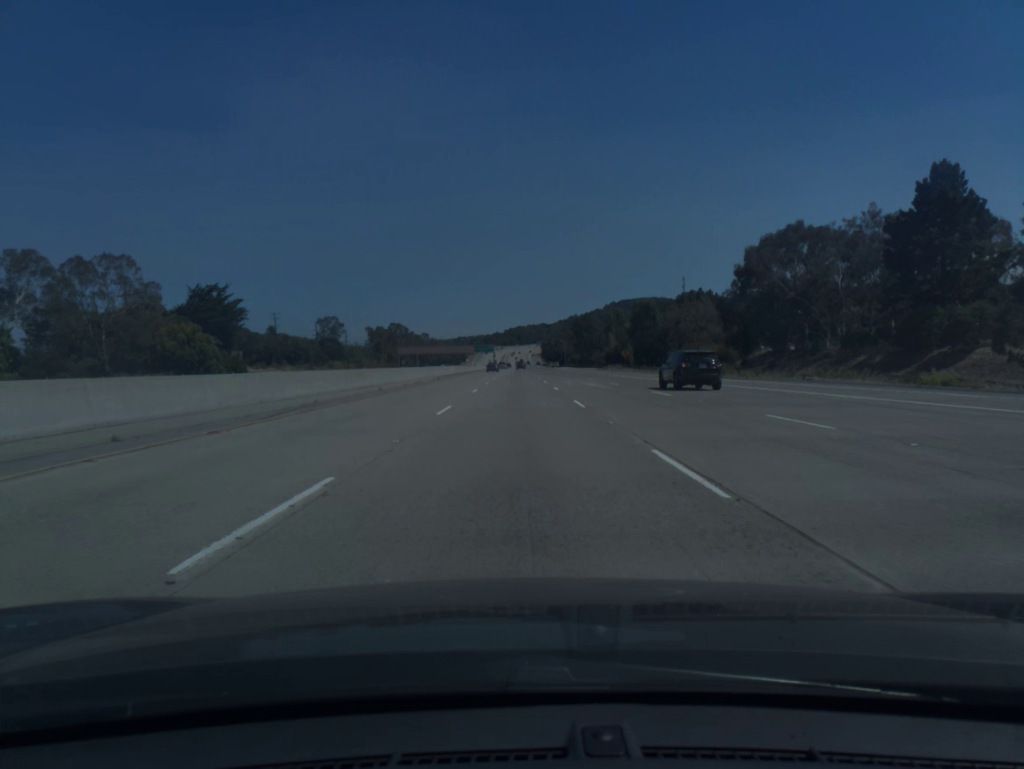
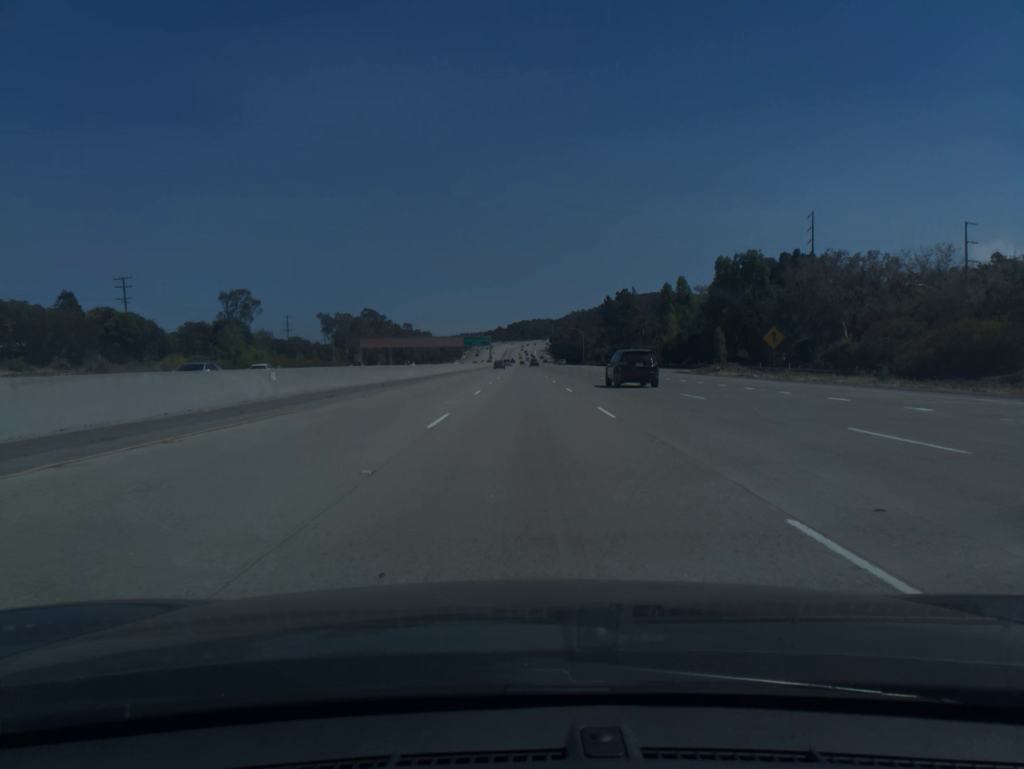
(-0.4, +75.6) m; 0°
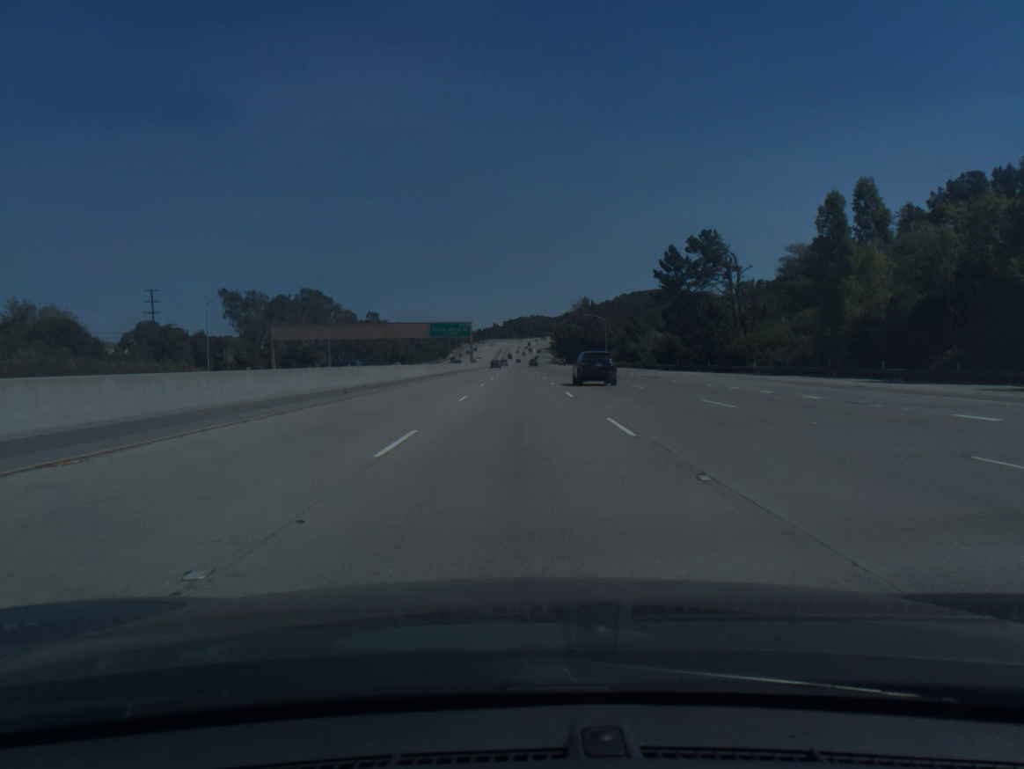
(+0.2, +75.6) m; 0°
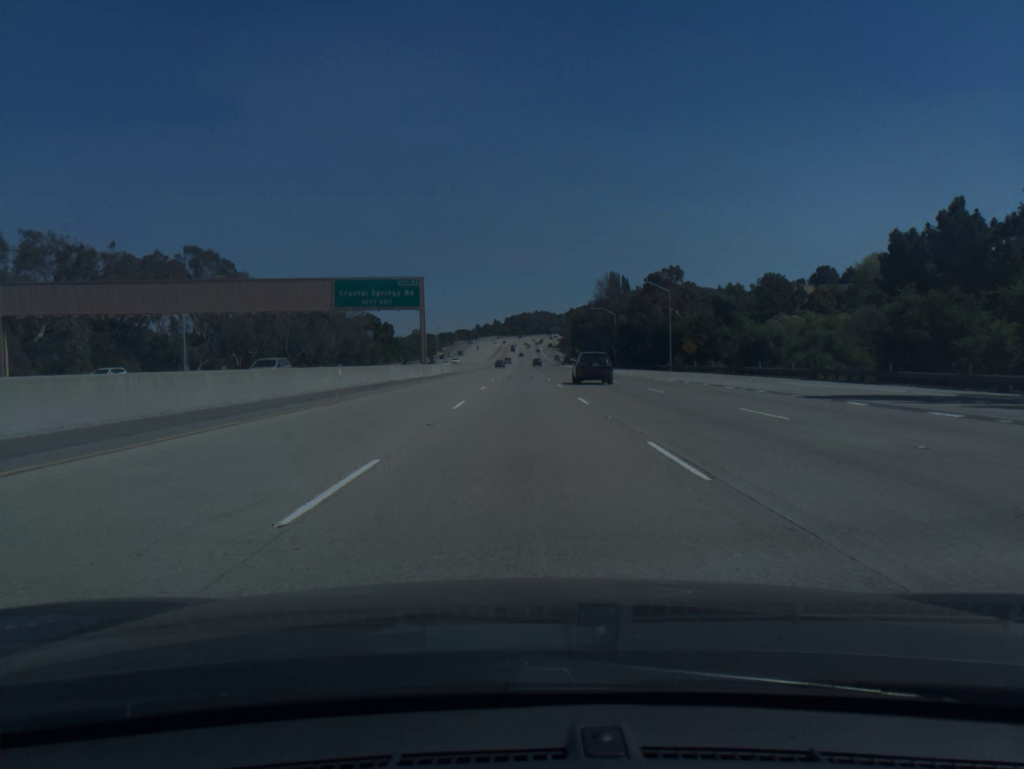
(-0.2, +75.4) m; 0°
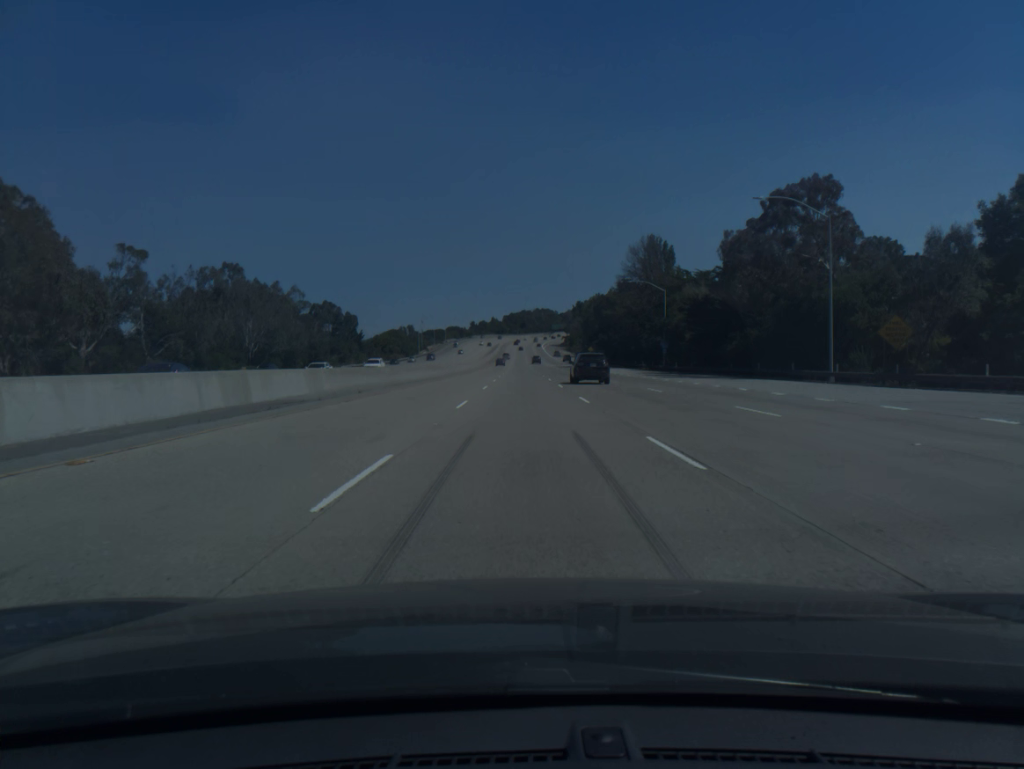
(0.0, +56.4) m; 0°
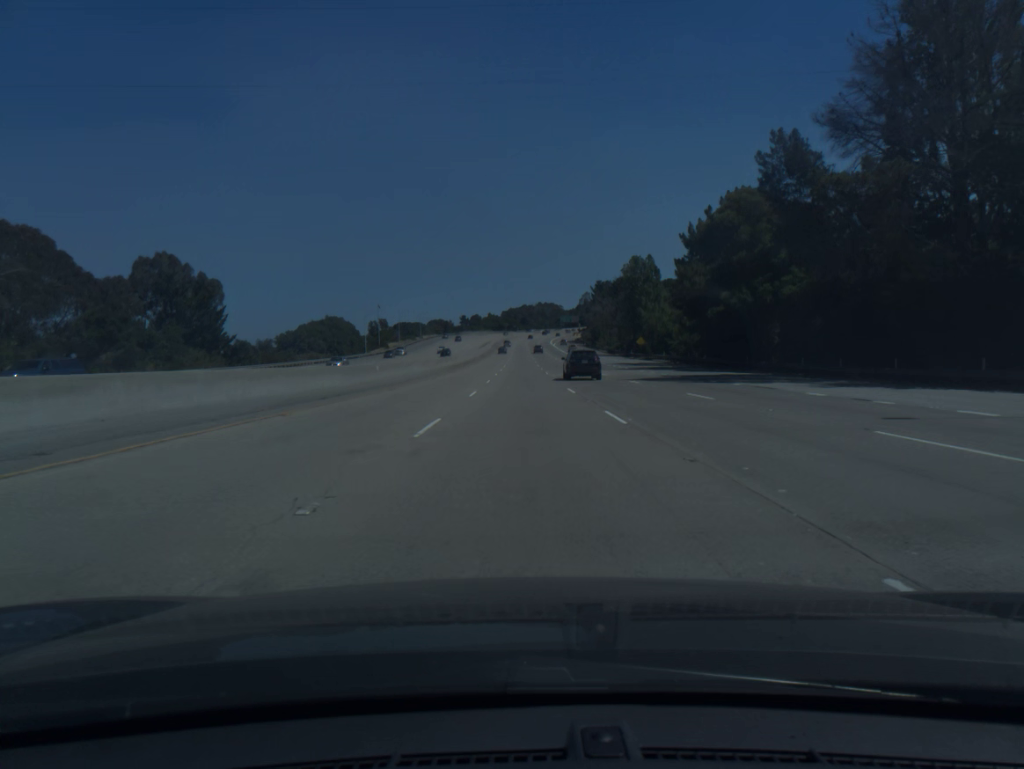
(+0.1, +93.8) m; 0°
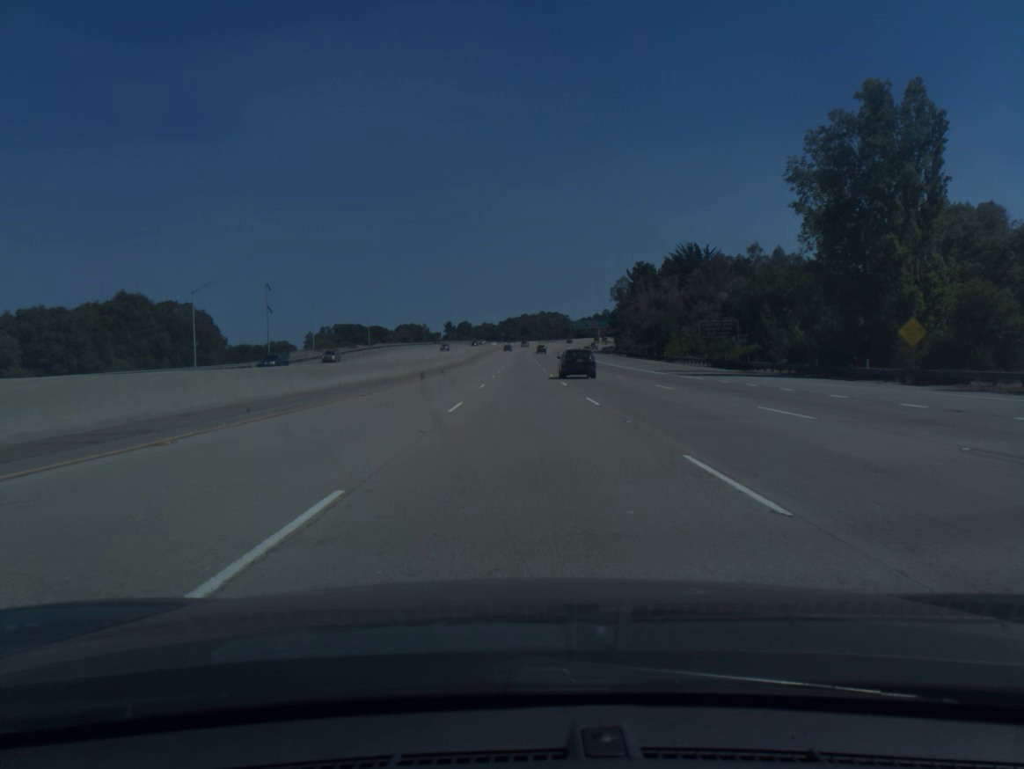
(0.0, +93.9) m; 0°
